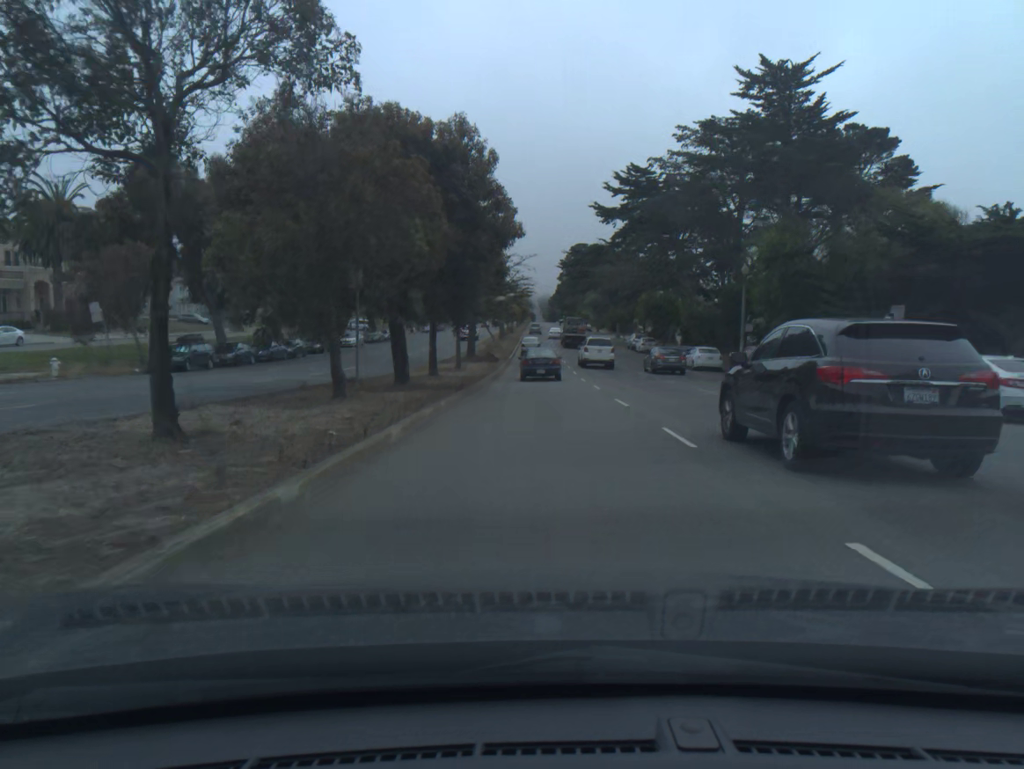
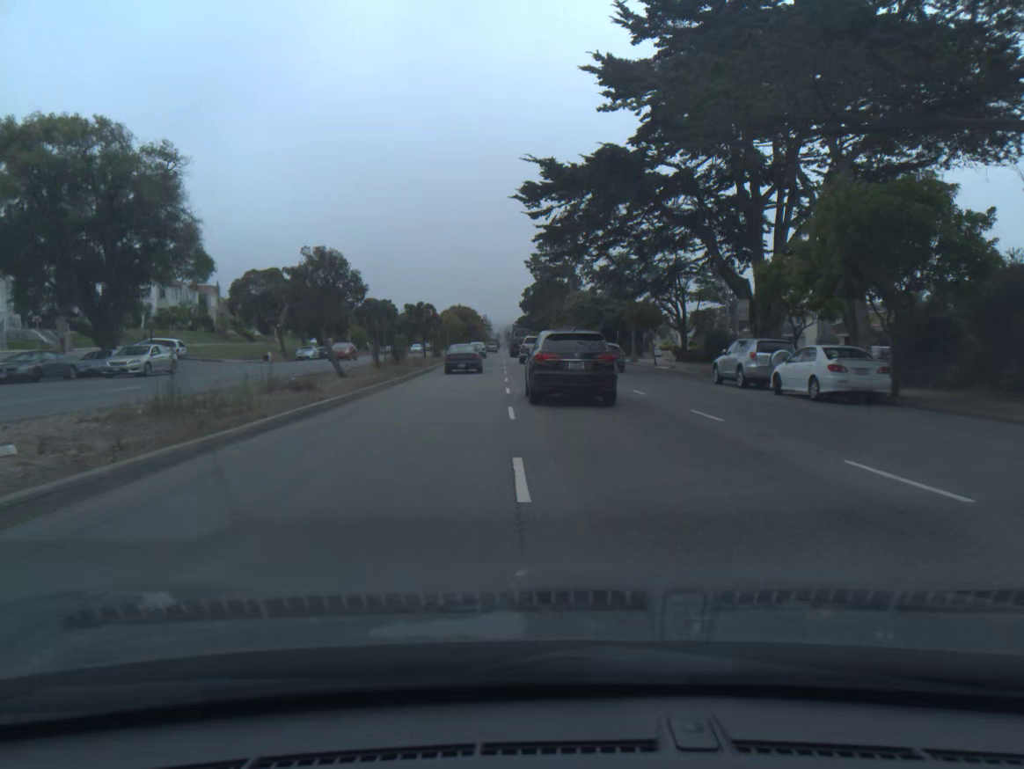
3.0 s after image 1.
(+1.5, +53.9) m; +3°
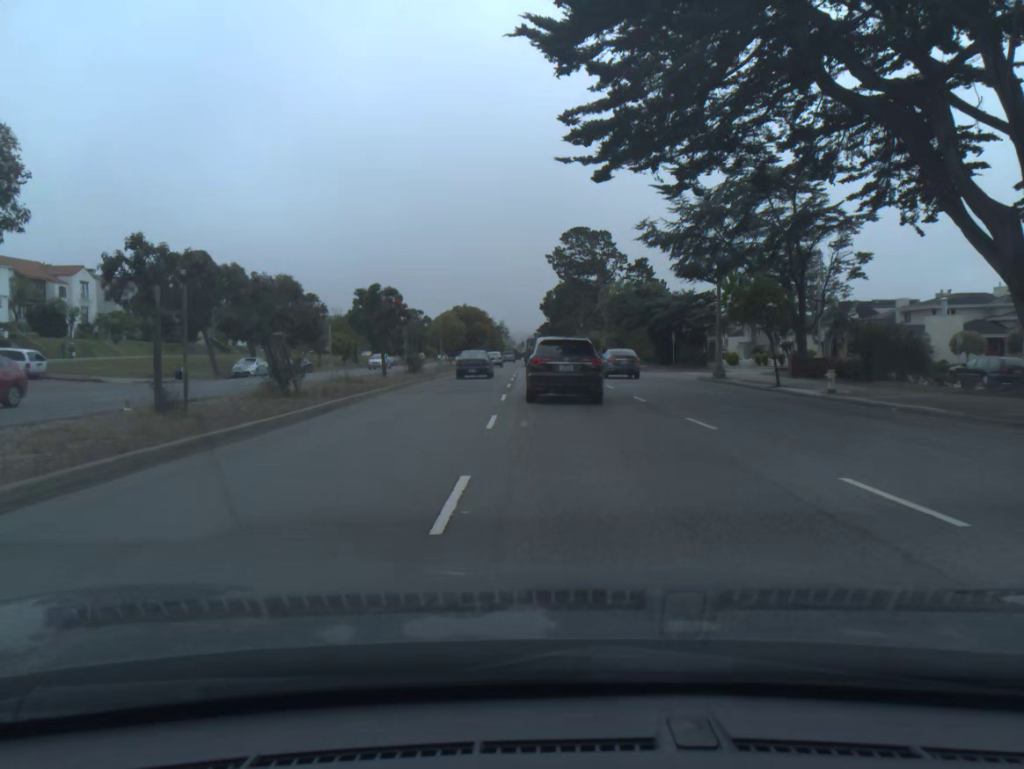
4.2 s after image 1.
(-0.4, +22.8) m; -2°
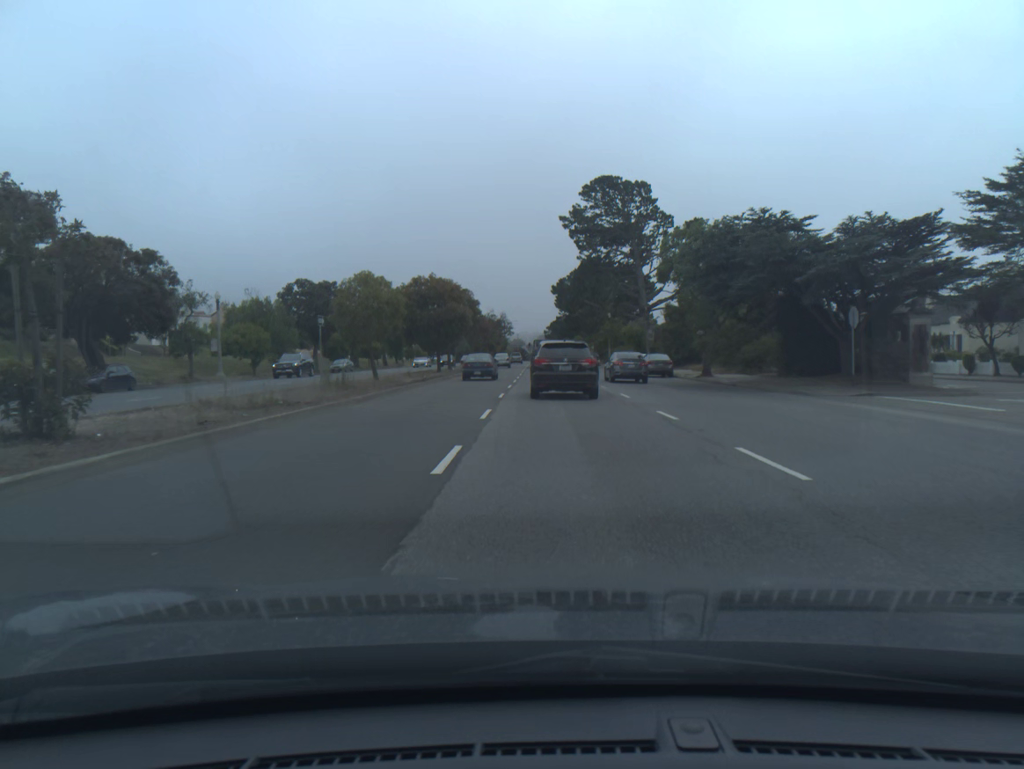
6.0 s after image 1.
(-0.3, +34.3) m; -1°
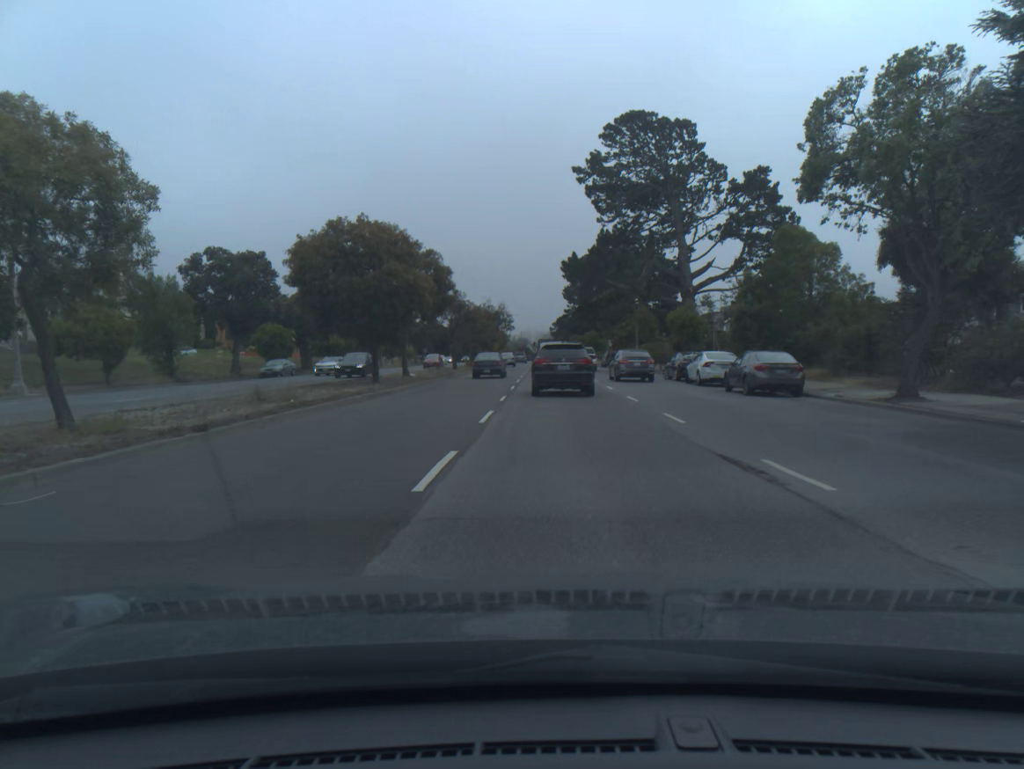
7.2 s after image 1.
(0.0, +23.0) m; 0°
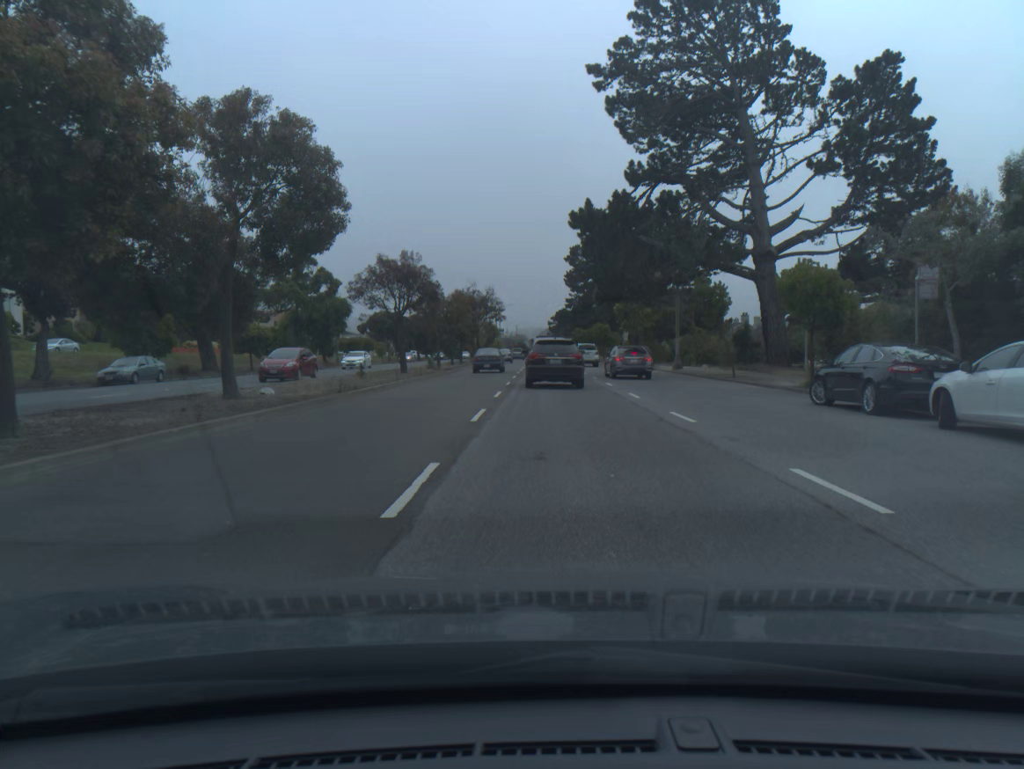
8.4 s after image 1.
(+0.1, +22.9) m; 0°
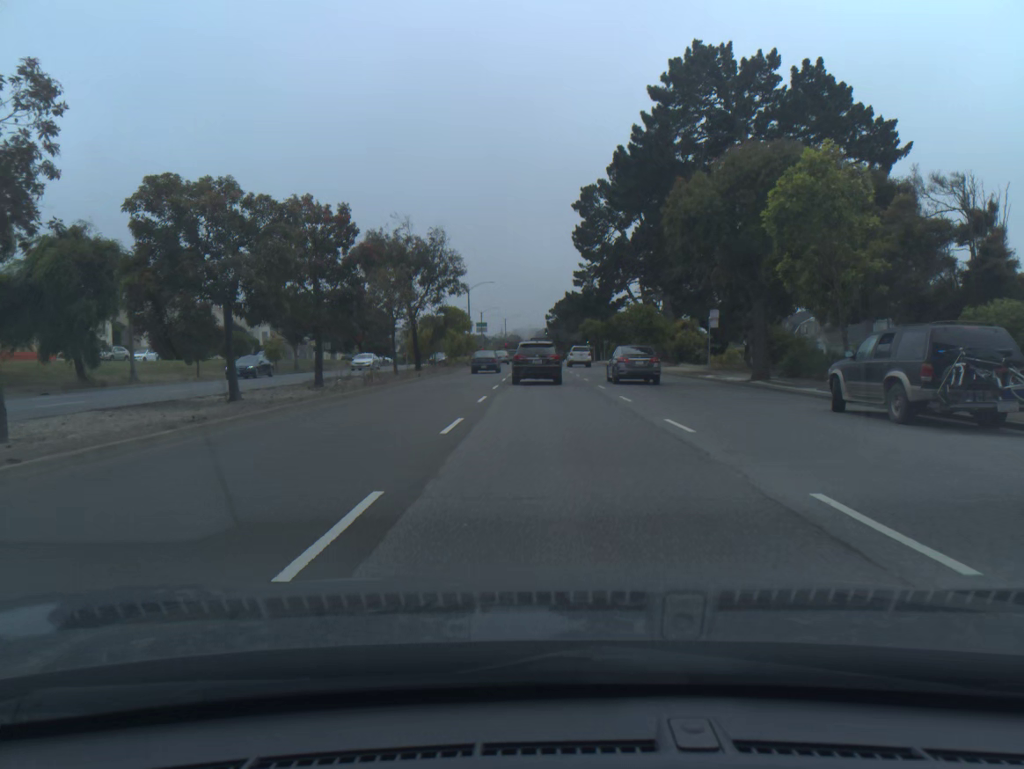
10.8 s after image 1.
(+0.1, +45.1) m; 0°
